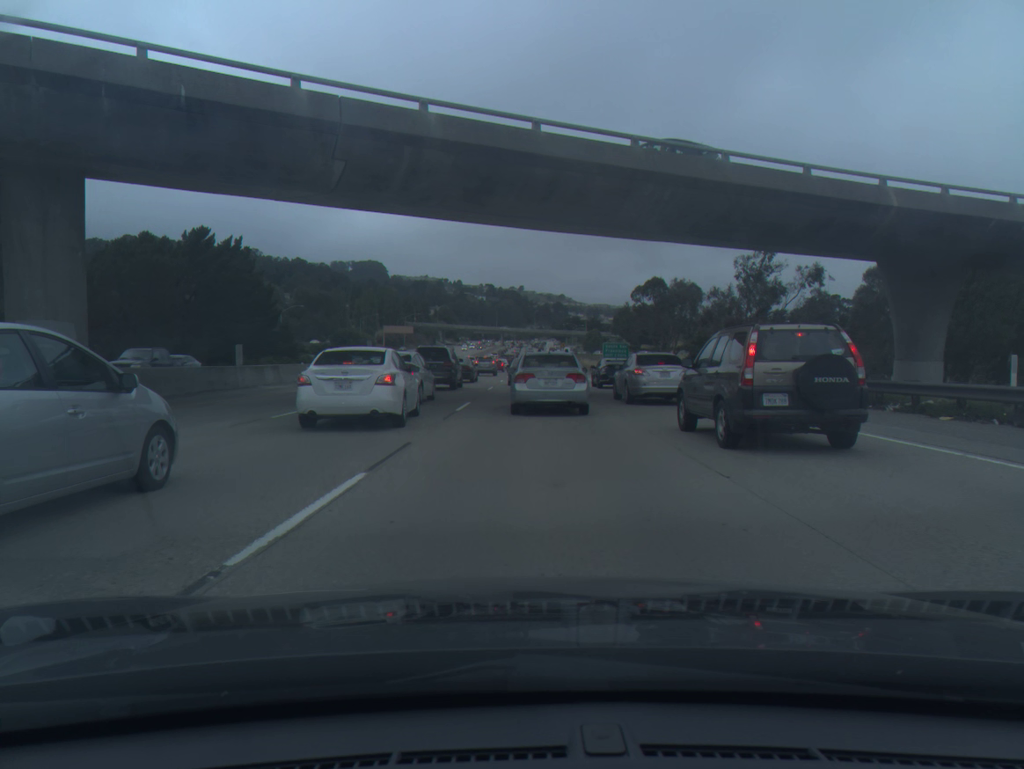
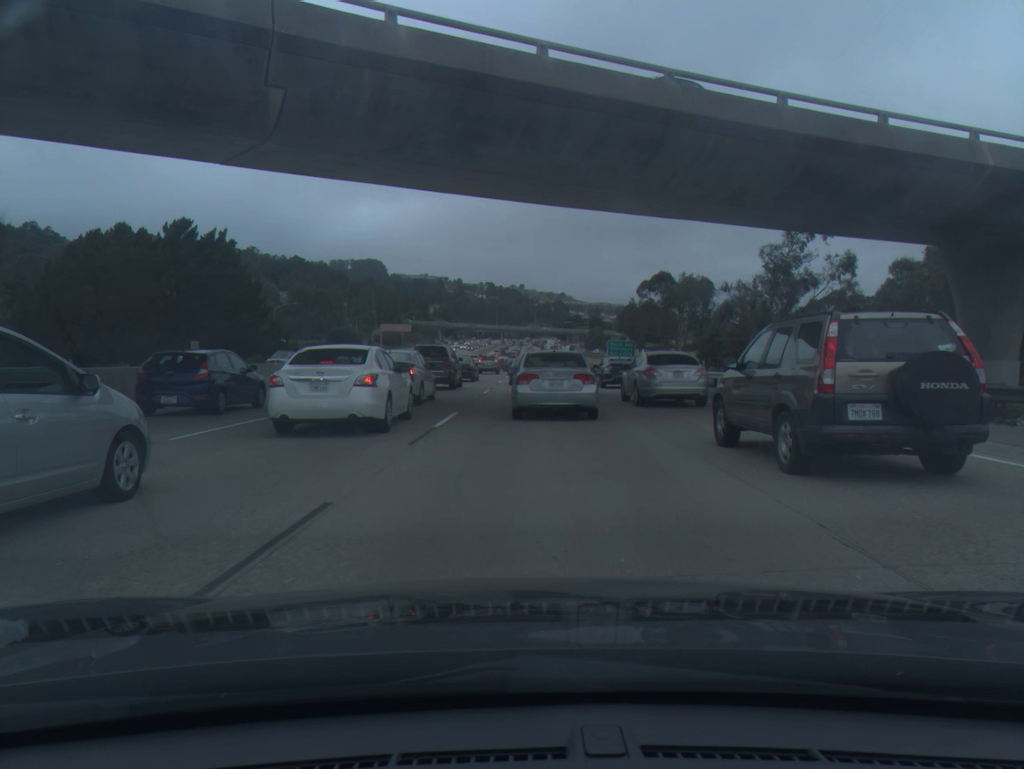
(0.0, +4.9) m; 0°
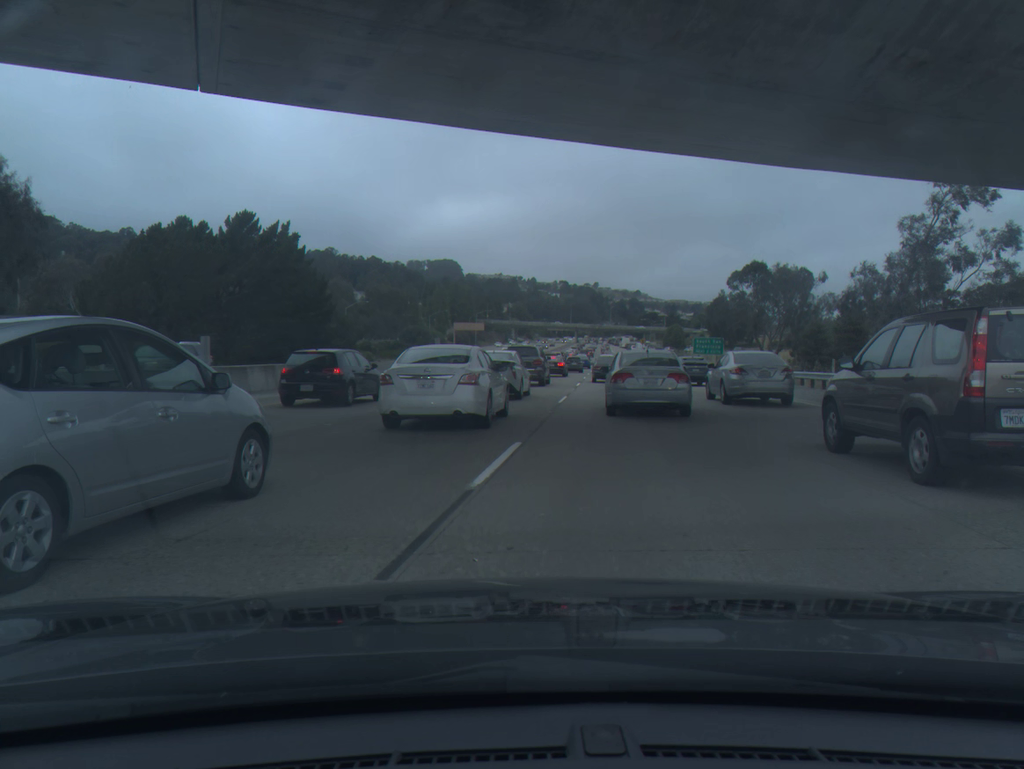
(-0.4, +7.0) m; -8°
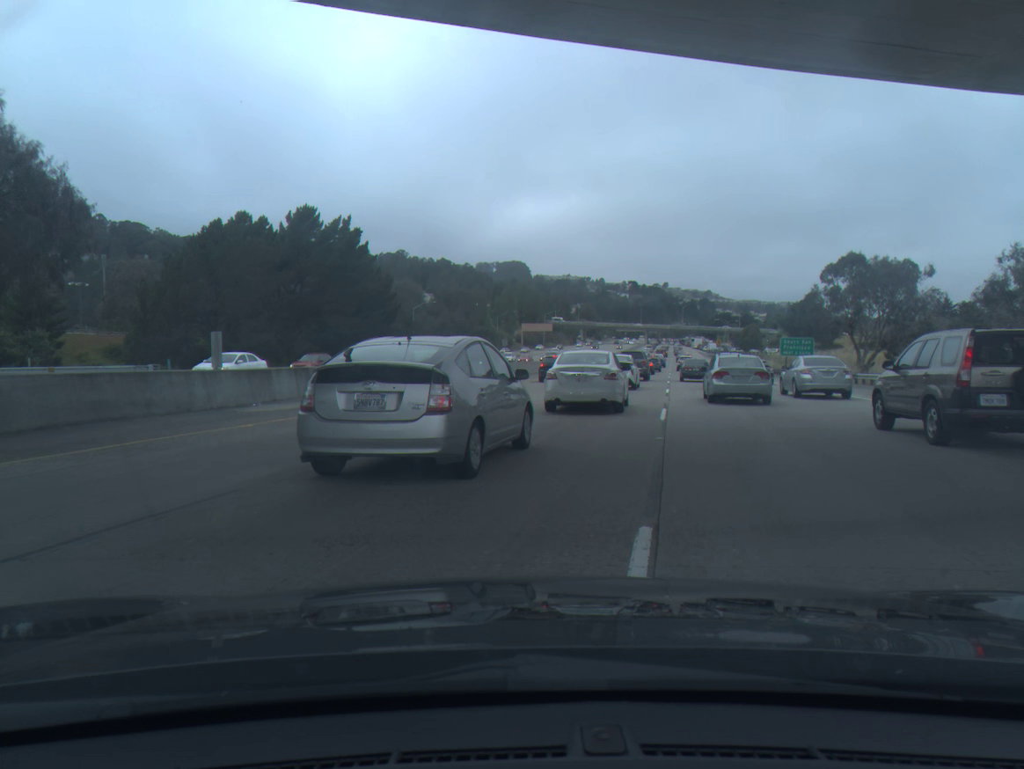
(-0.1, +5.6) m; -3°
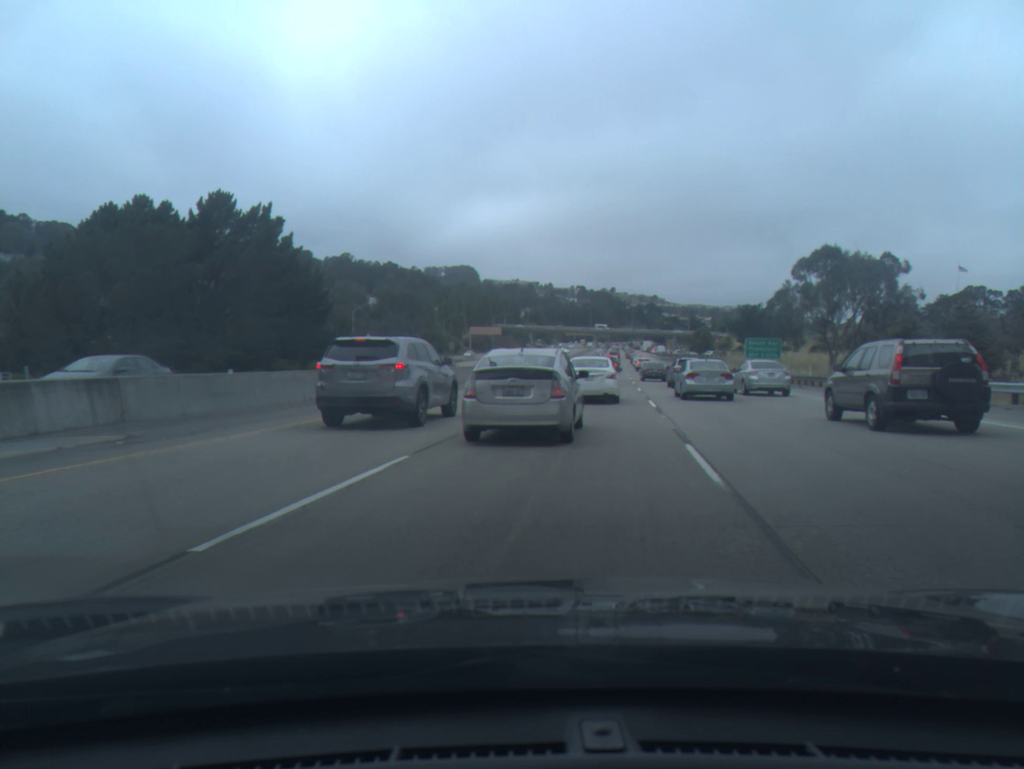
(+0.5, +8.3) m; +5°
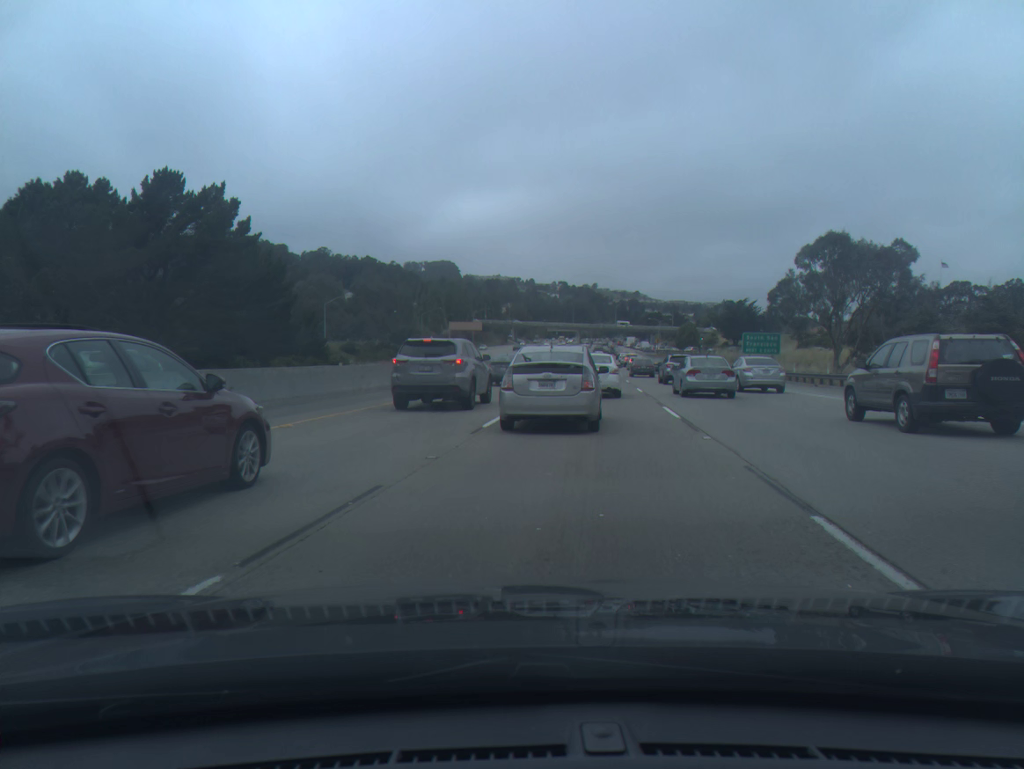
(+0.1, +5.7) m; +1°
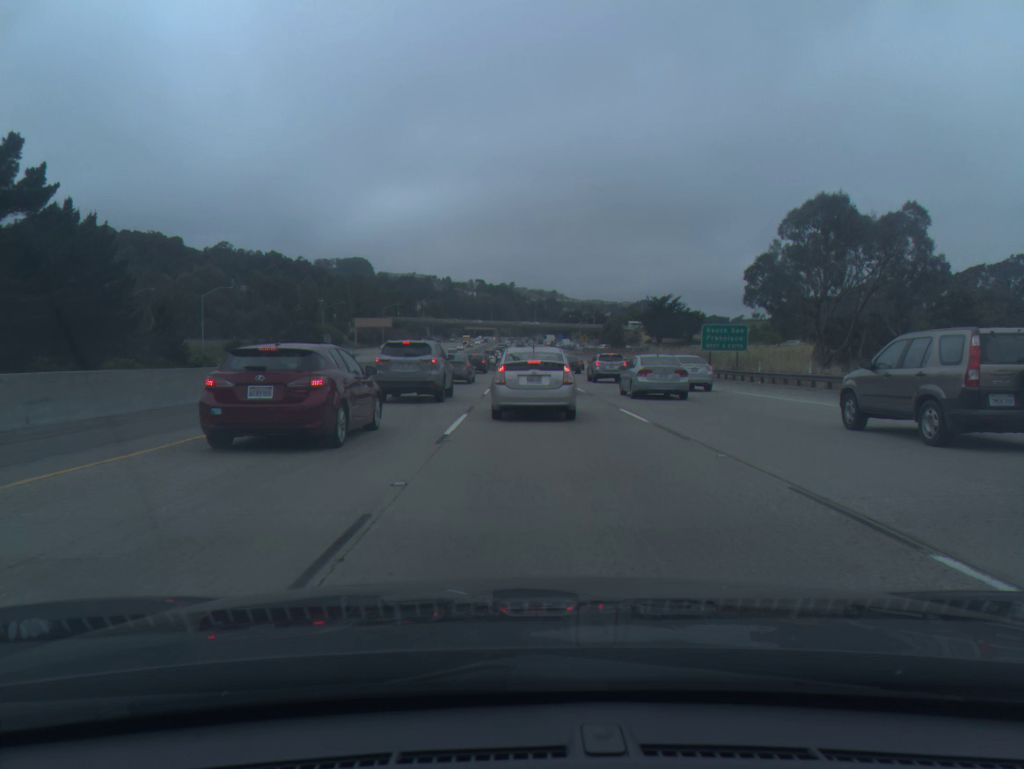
(+0.6, +16.0) m; +7°
